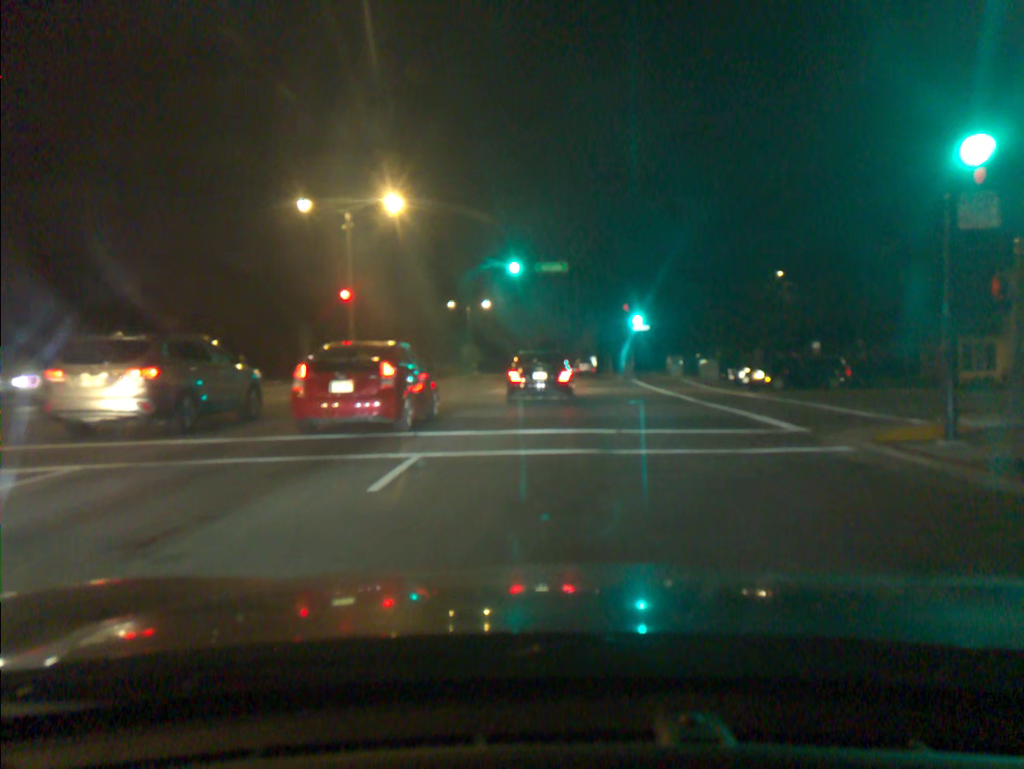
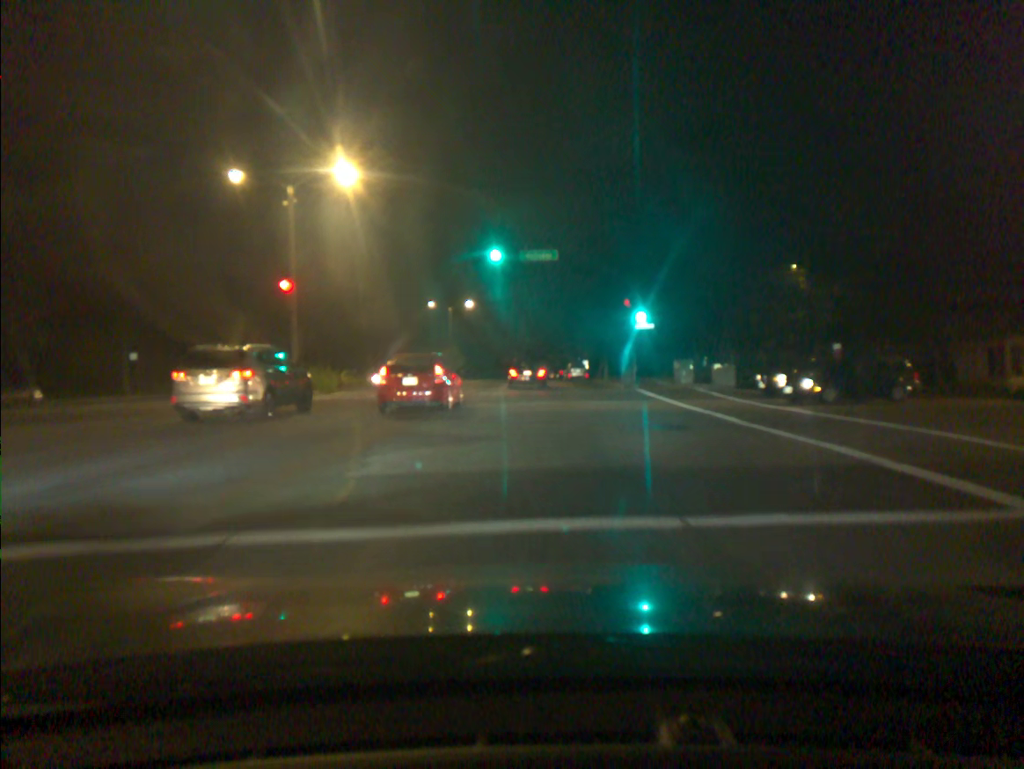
(0.0, +6.6) m; 0°
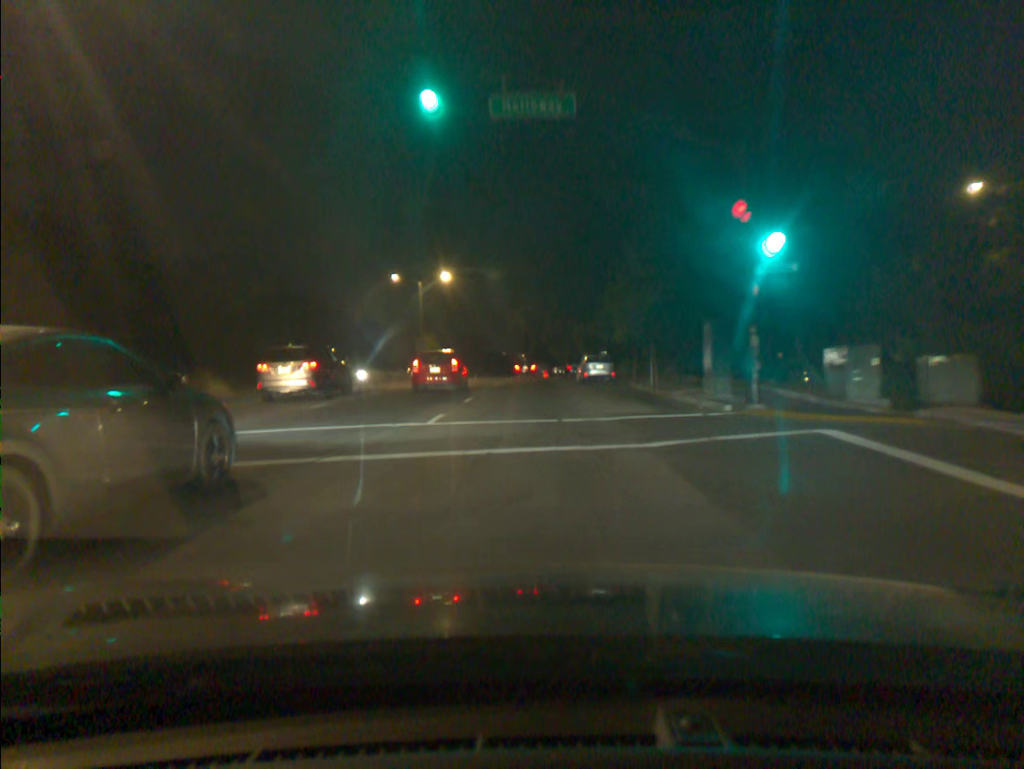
(-0.1, +21.5) m; 0°
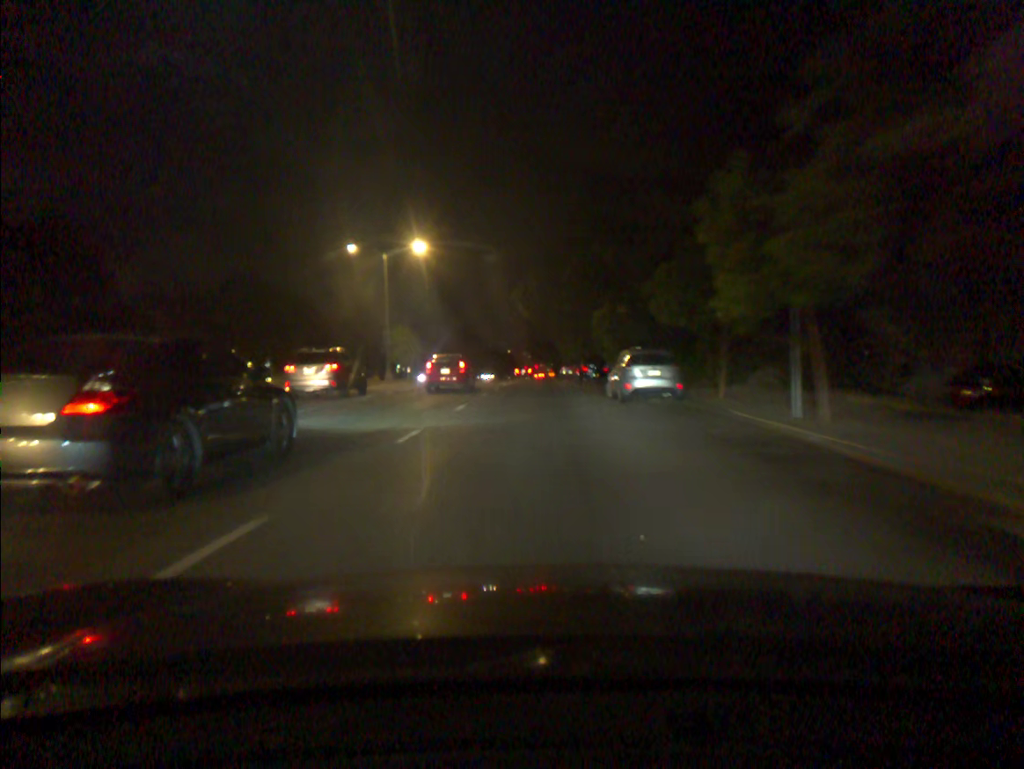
(0.0, +17.0) m; -1°
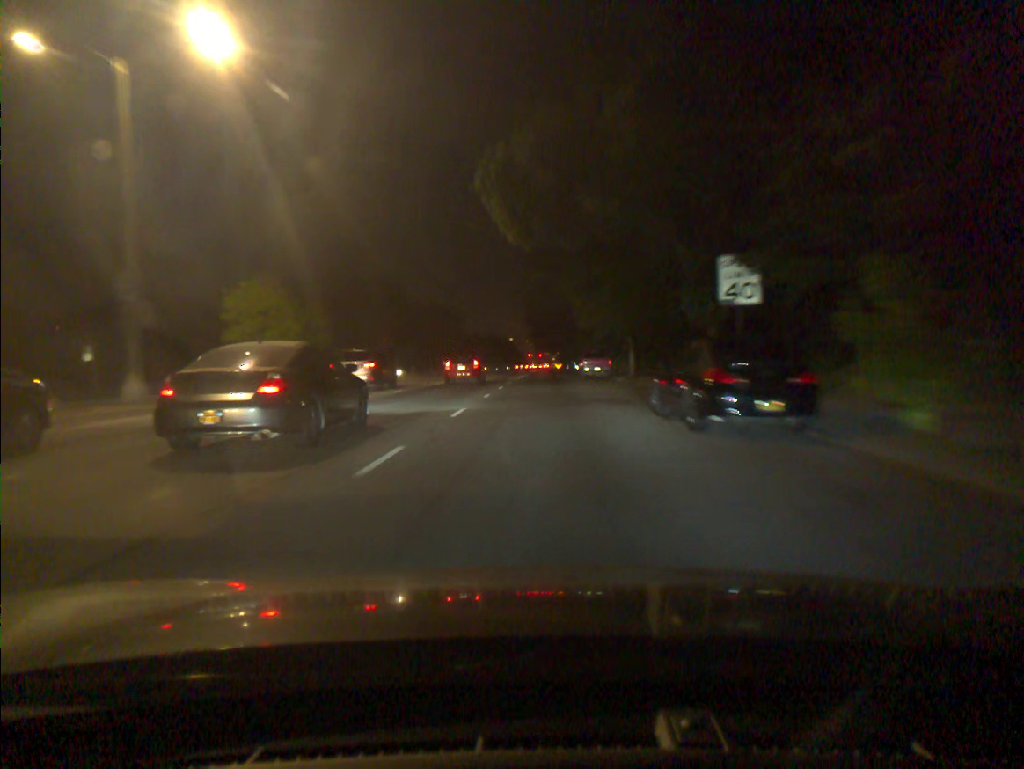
(-0.1, +32.2) m; 0°
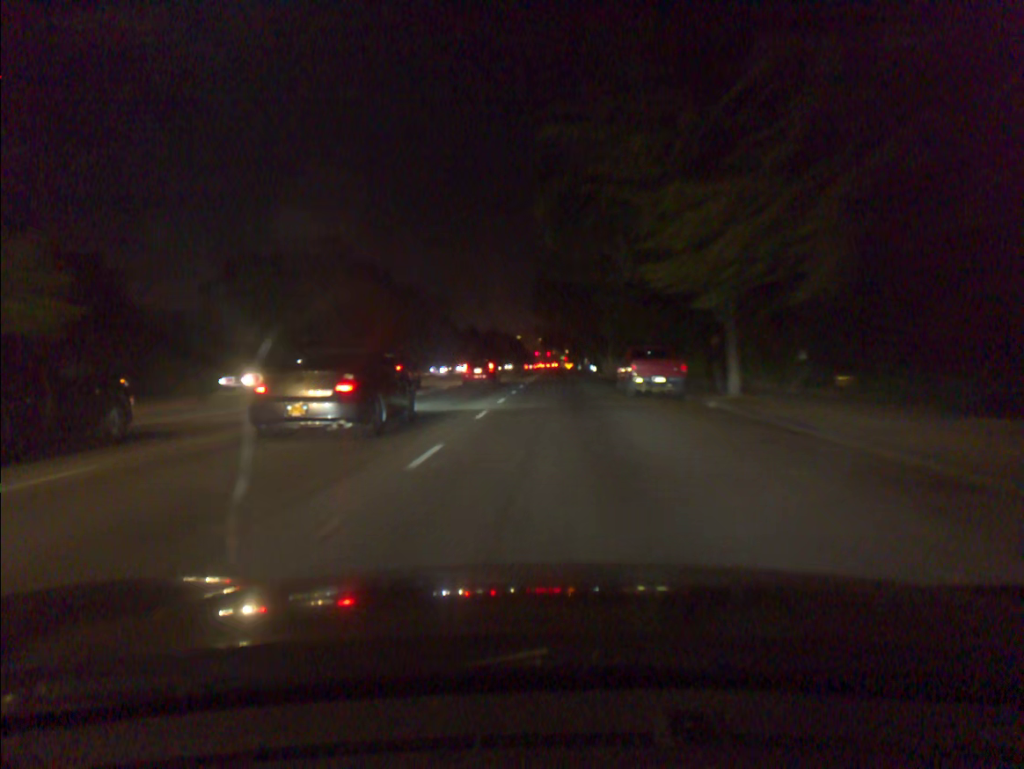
(-0.2, +21.3) m; -1°
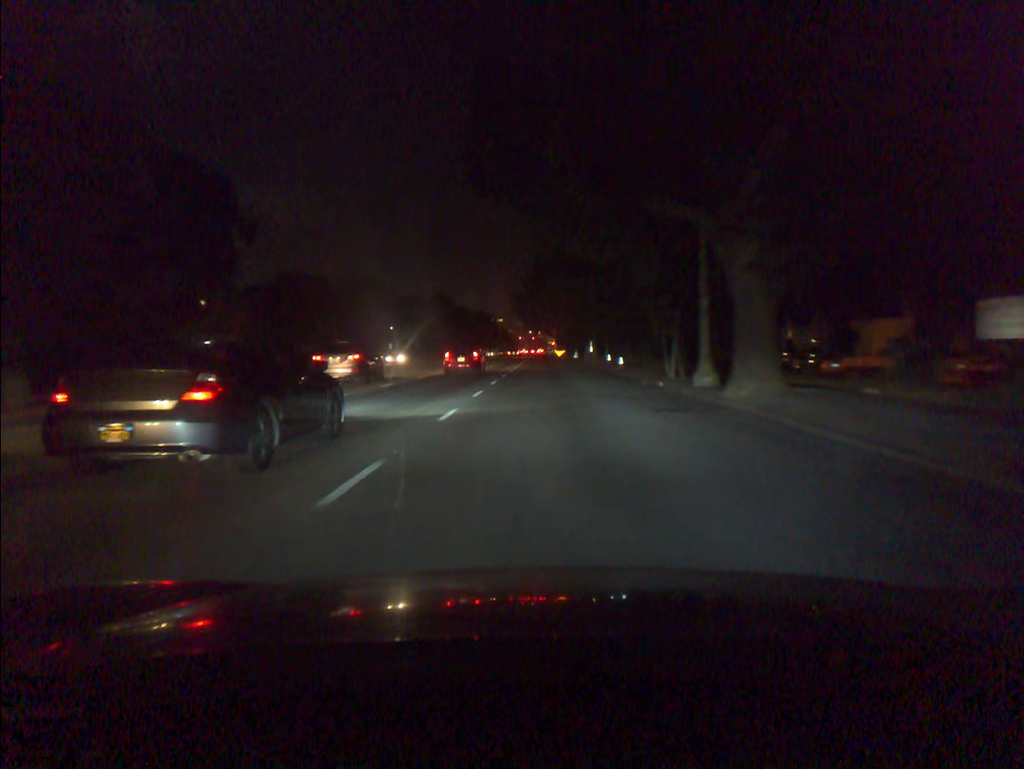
(+0.8, +44.8) m; +1°
